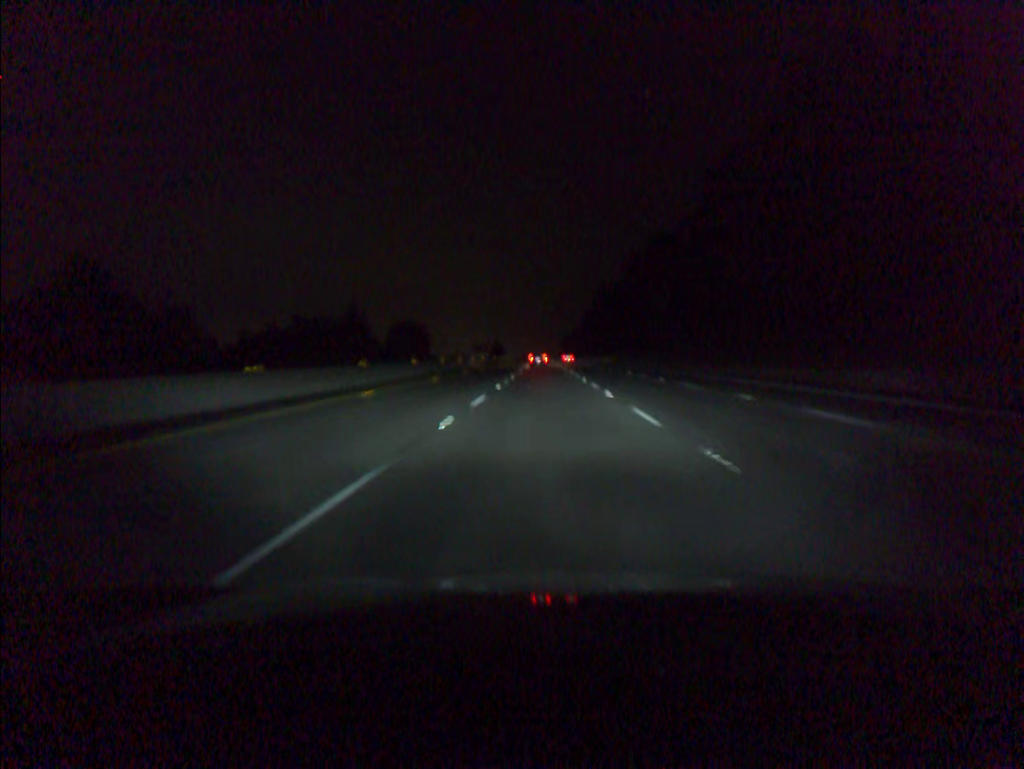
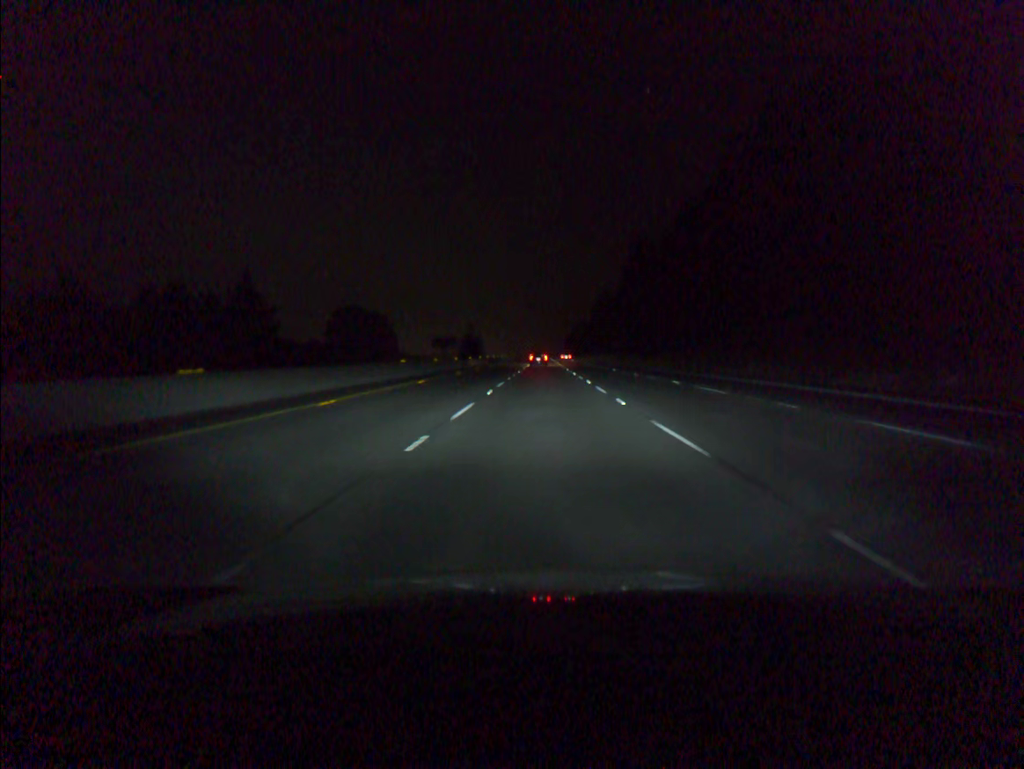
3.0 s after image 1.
(+0.2, +91.6) m; 0°
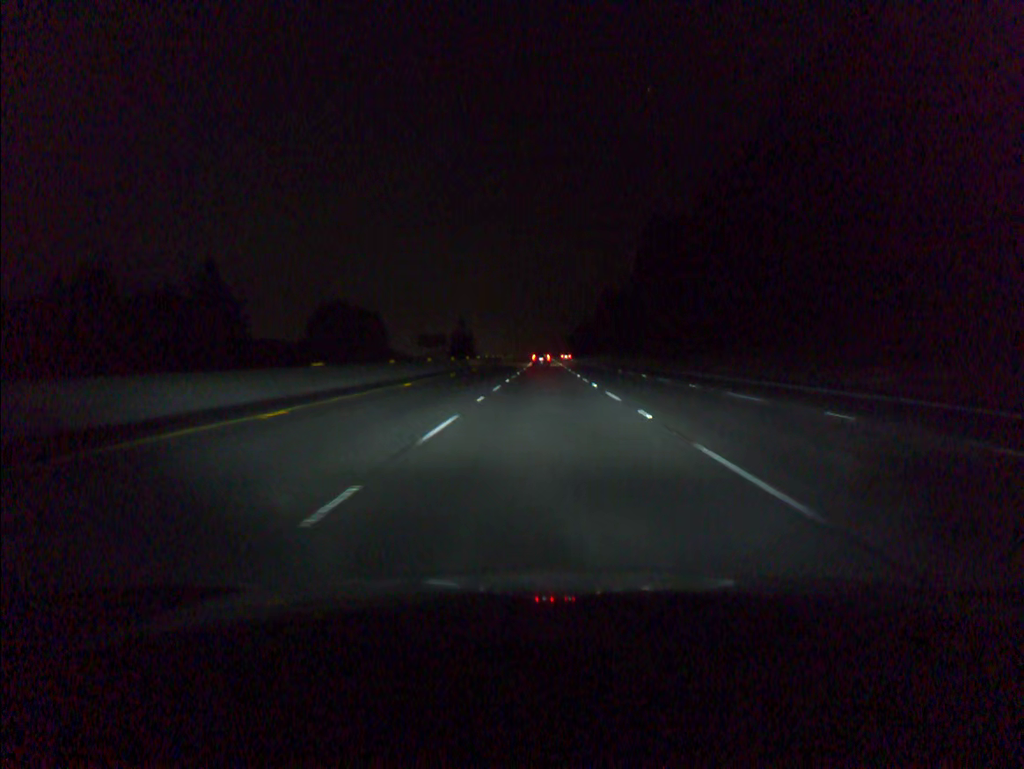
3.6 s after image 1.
(0.0, +18.4) m; 0°
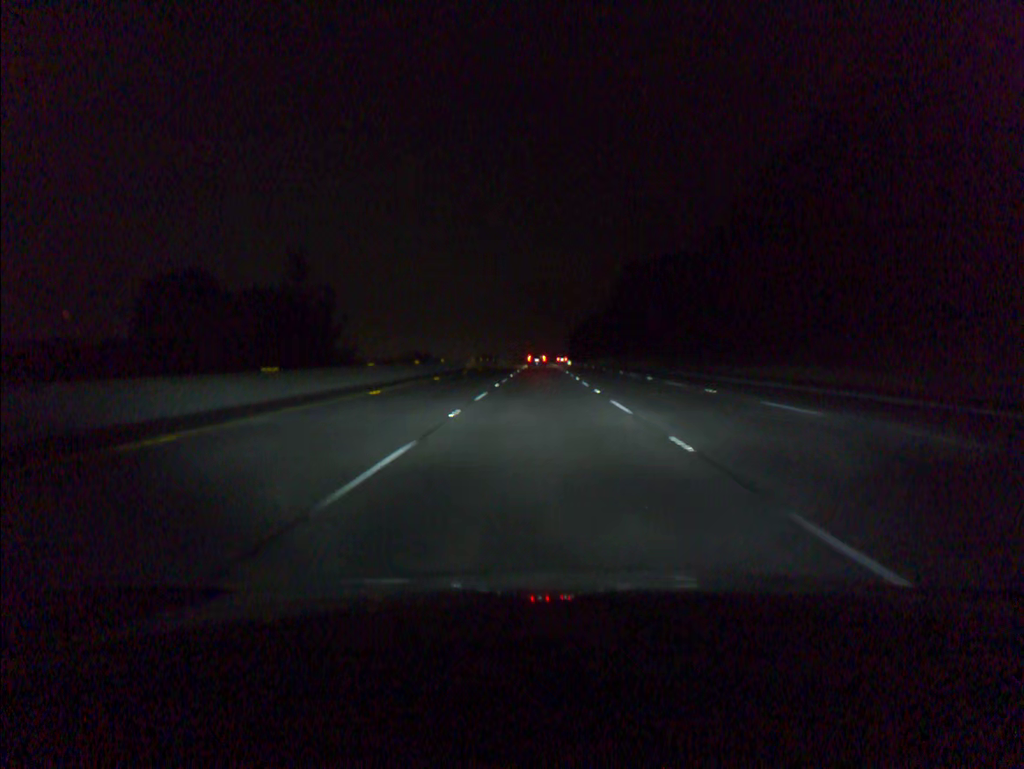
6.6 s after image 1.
(+0.4, +92.1) m; 0°
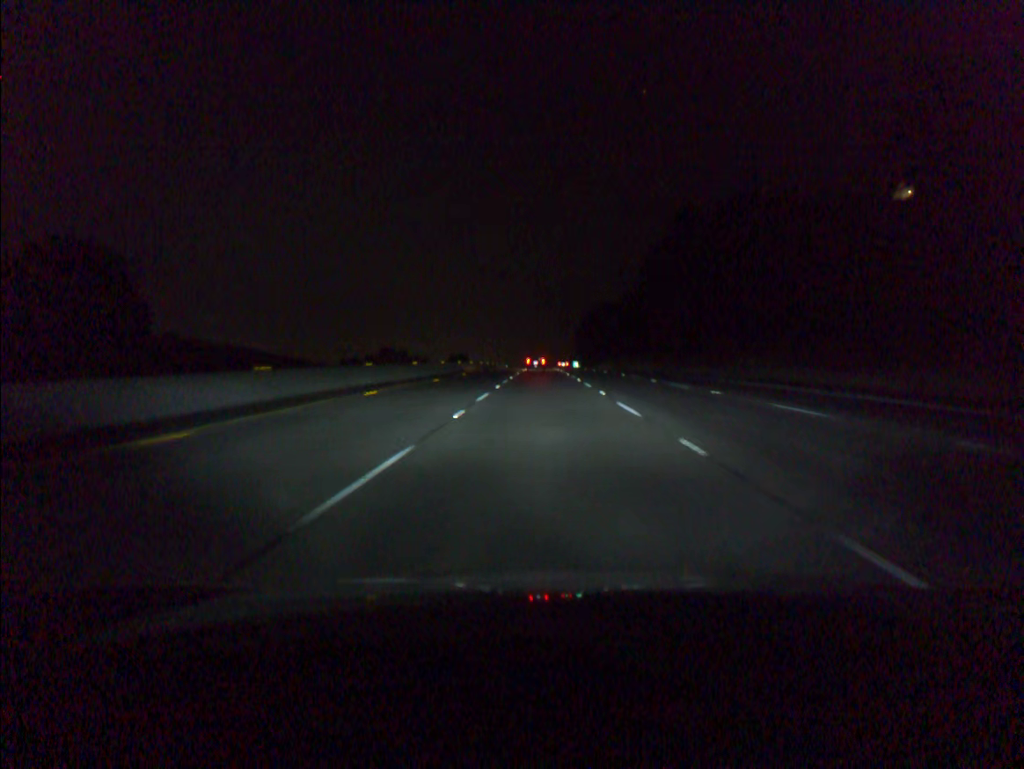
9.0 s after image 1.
(-0.2, +73.7) m; 0°
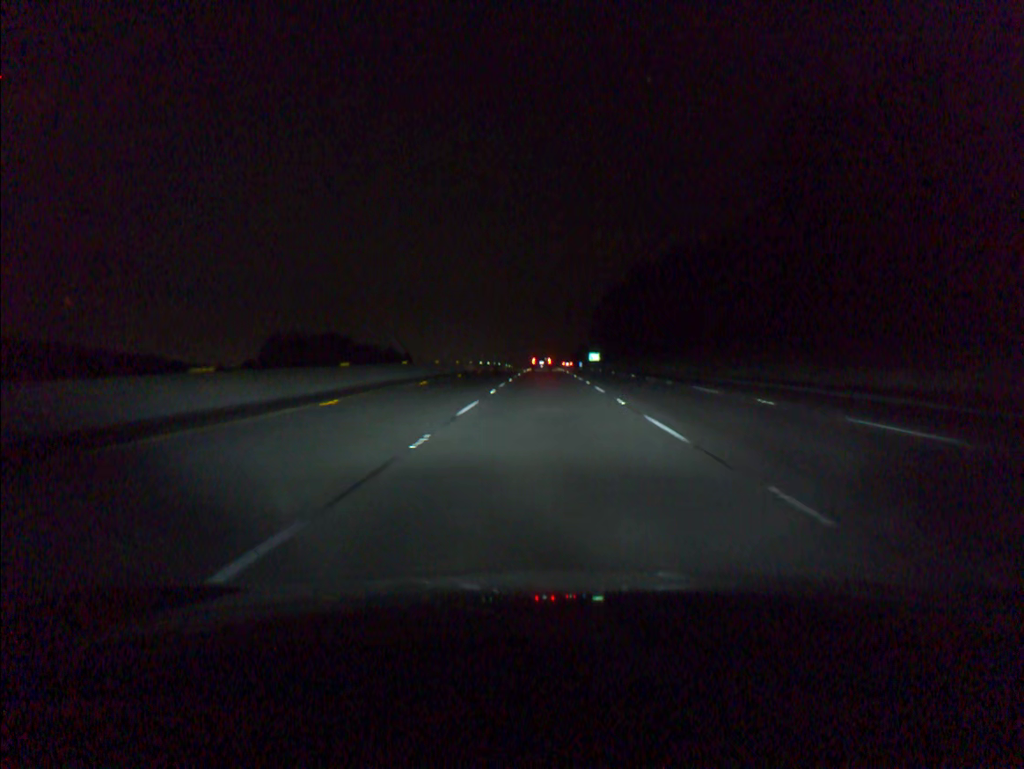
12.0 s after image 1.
(-0.2, +92.4) m; 0°
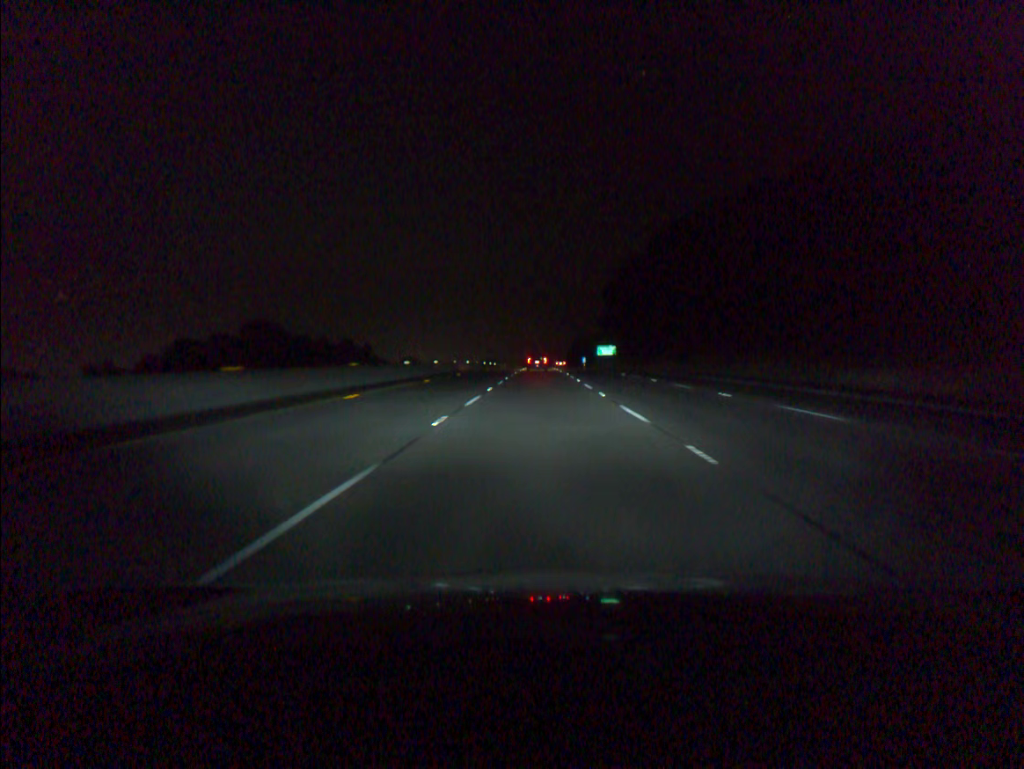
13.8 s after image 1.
(+0.2, +55.5) m; 0°
